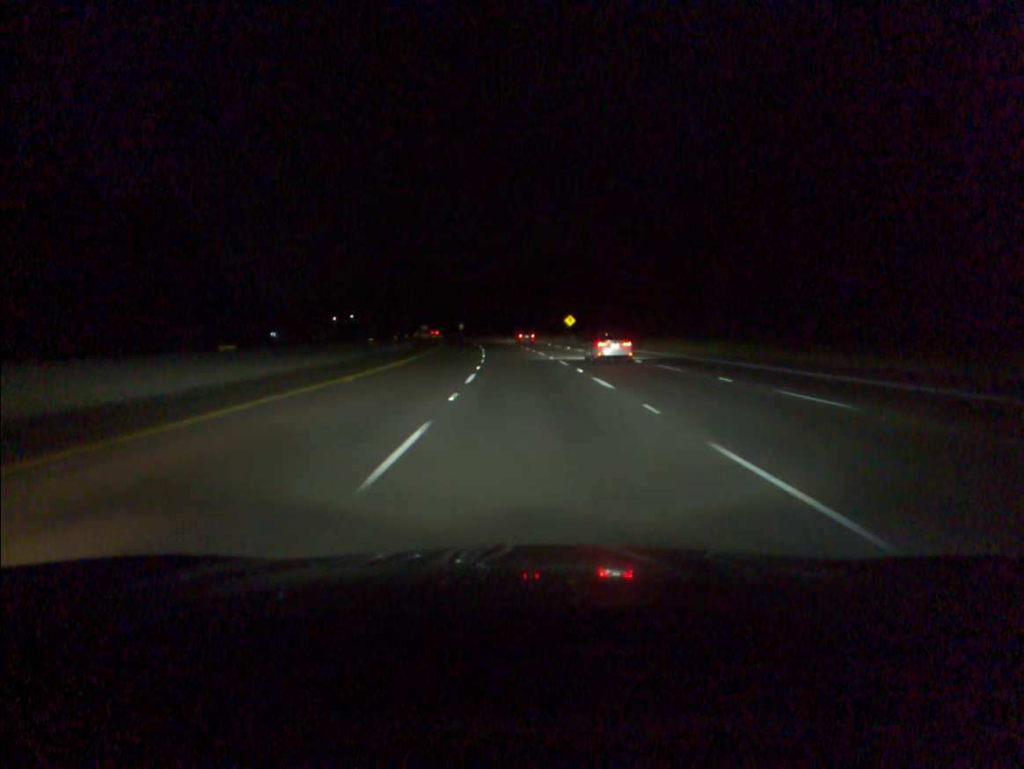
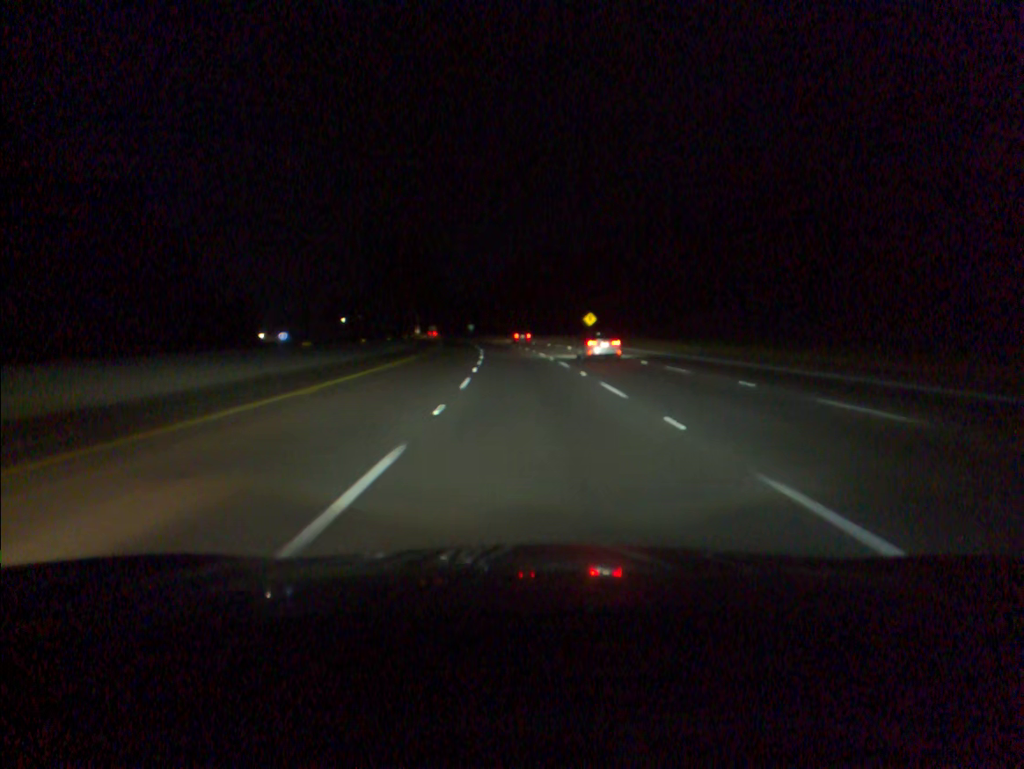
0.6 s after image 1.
(-0.1, +16.9) m; -1°
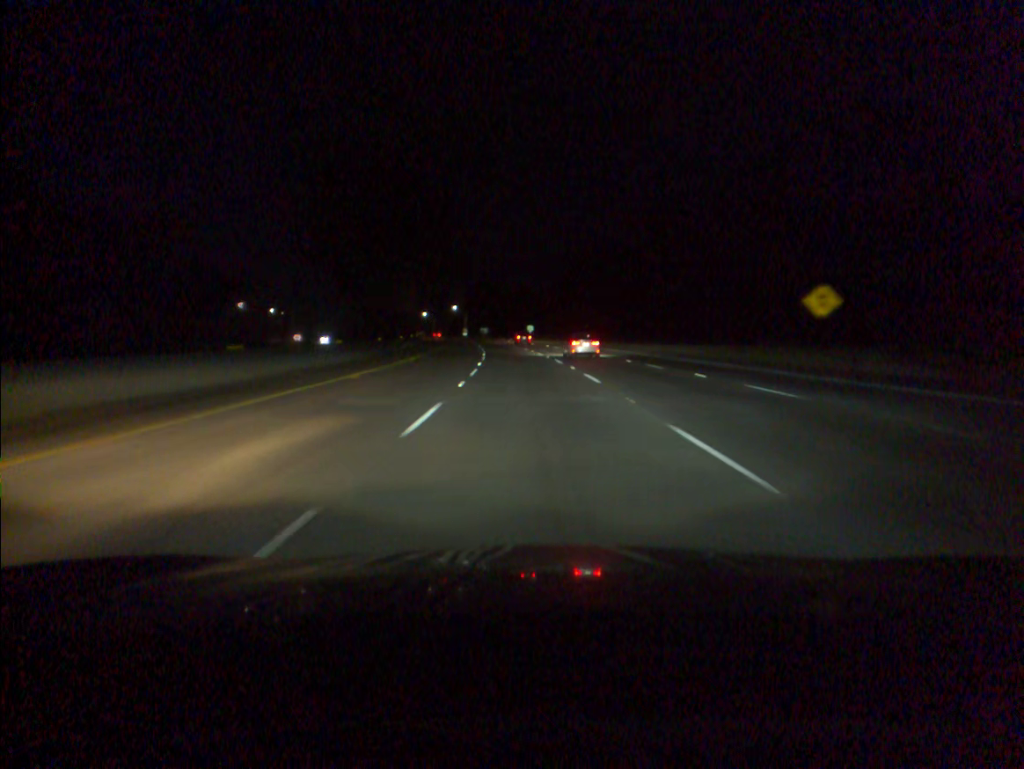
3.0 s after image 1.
(-2.9, +67.5) m; -5°
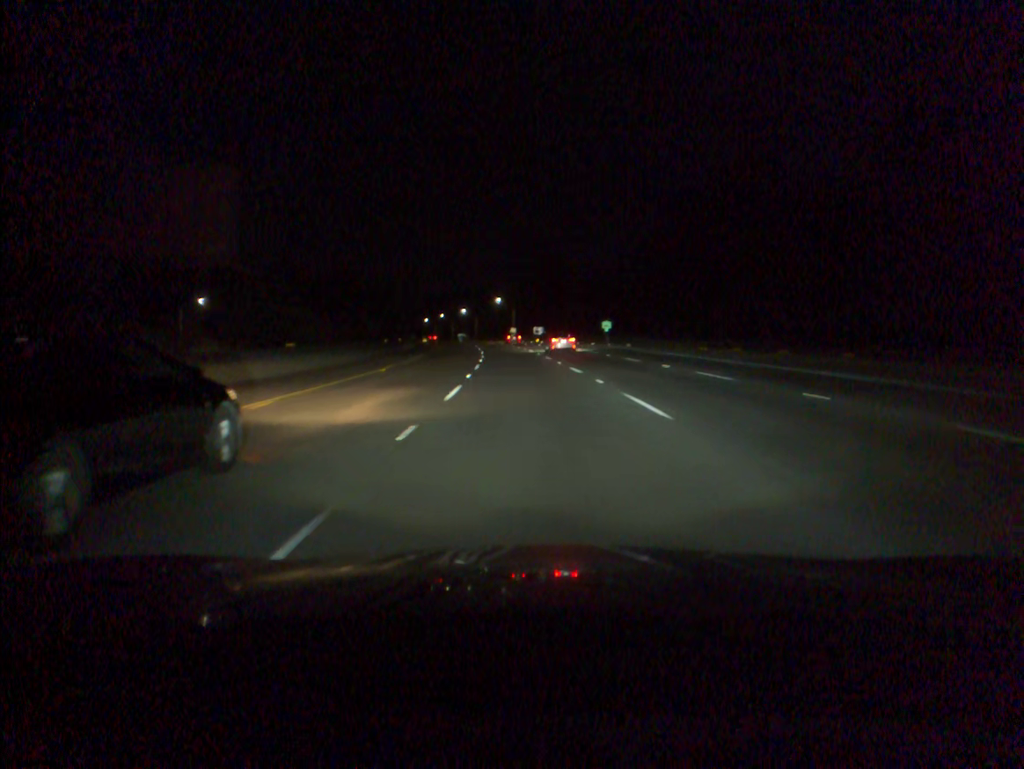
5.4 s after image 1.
(-2.4, +67.6) m; -4°
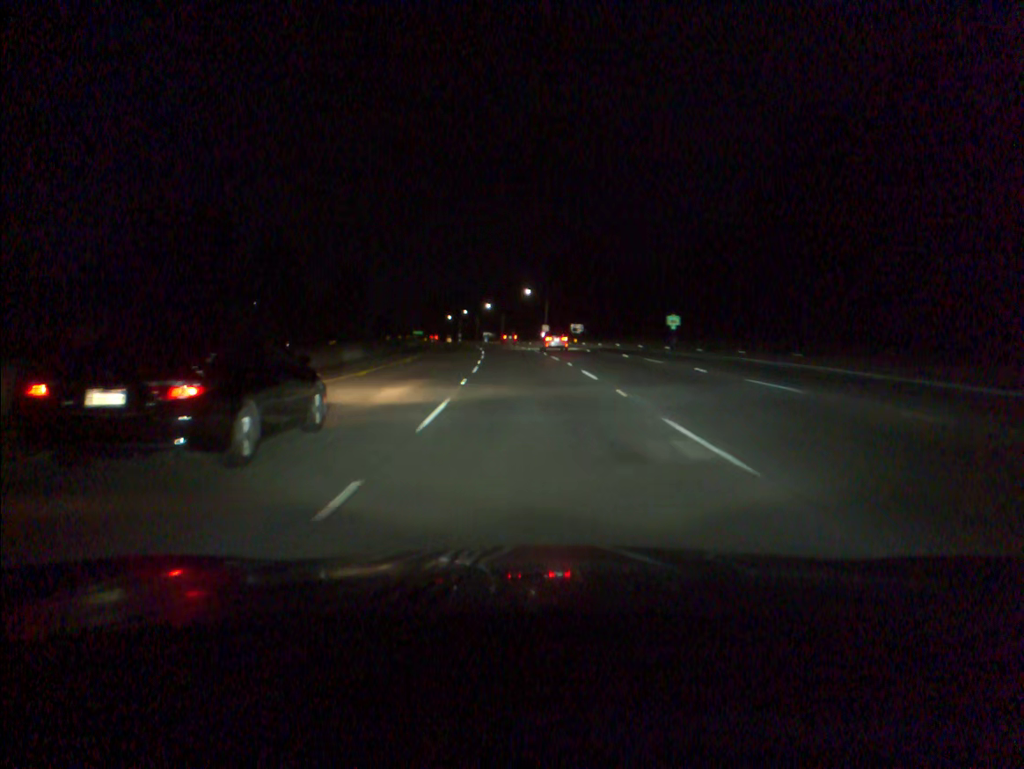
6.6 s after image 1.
(-0.7, +33.7) m; -2°
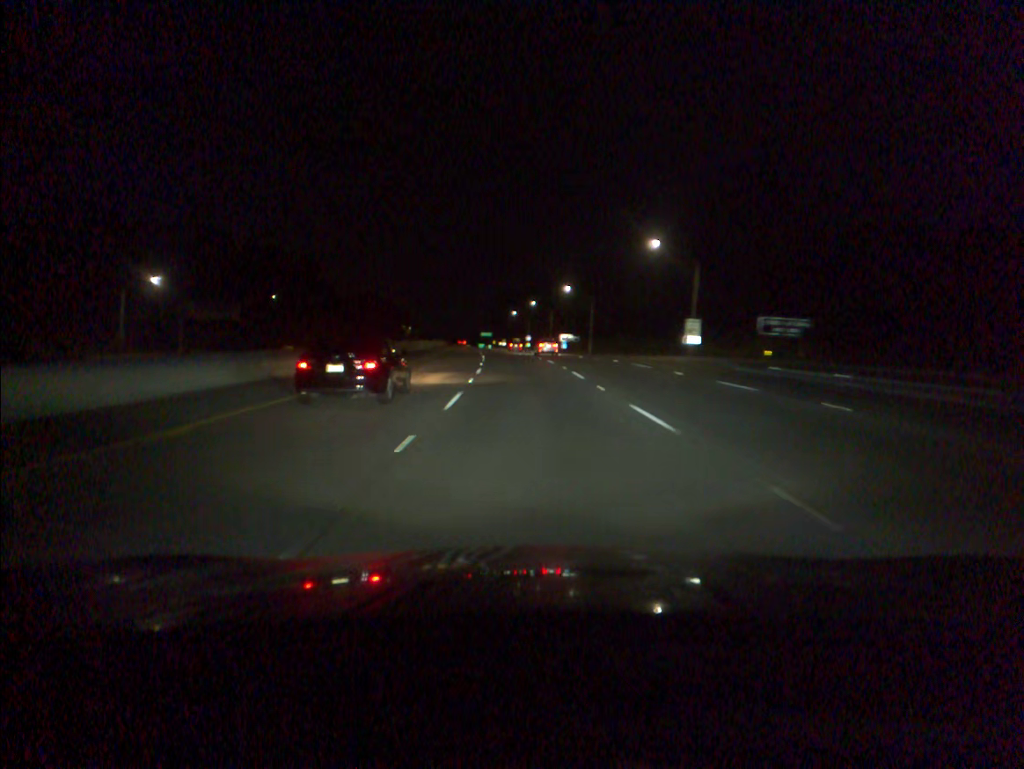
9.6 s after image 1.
(-4.2, +83.6) m; -6°
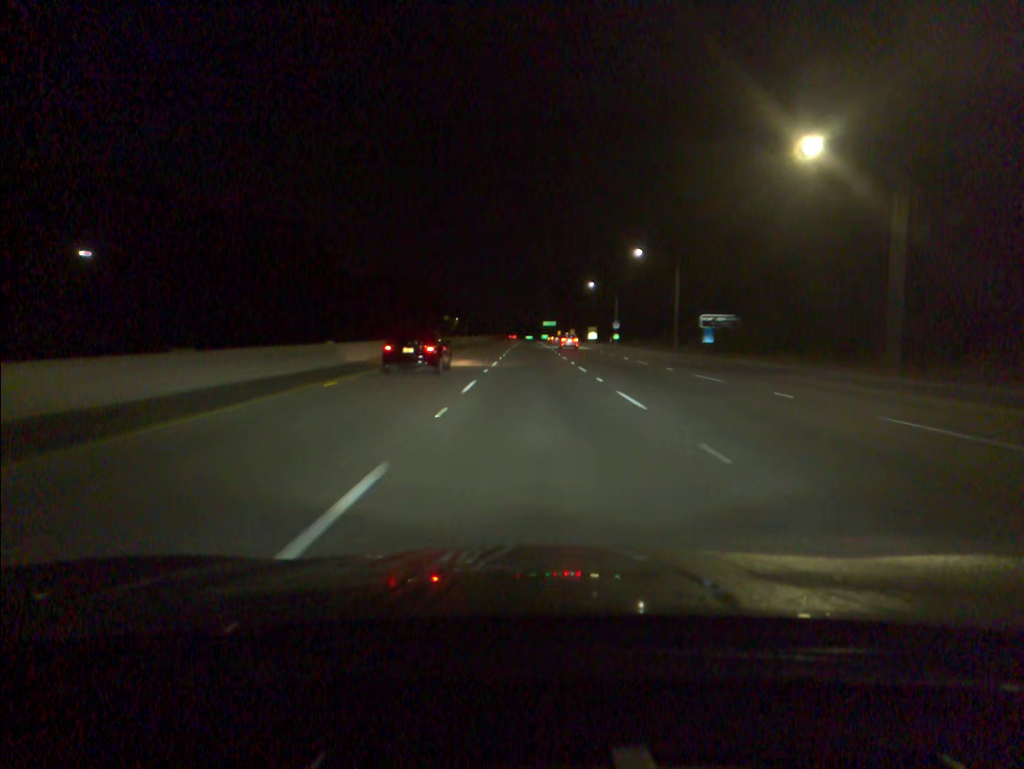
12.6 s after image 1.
(-3.8, +84.1) m; -5°
